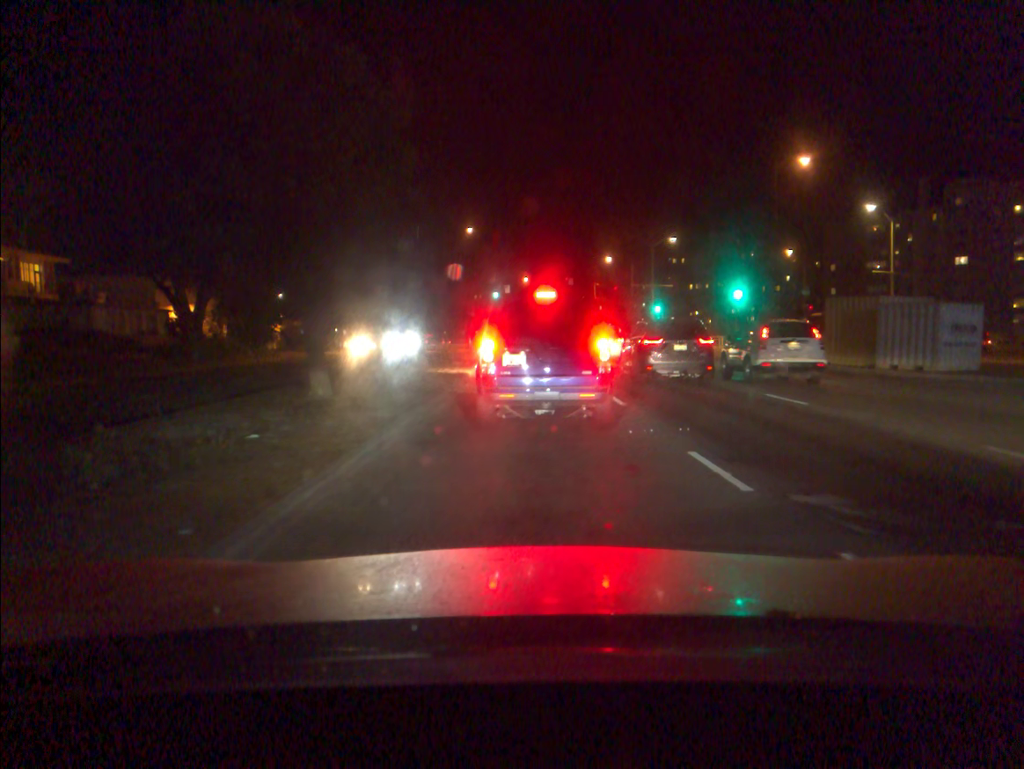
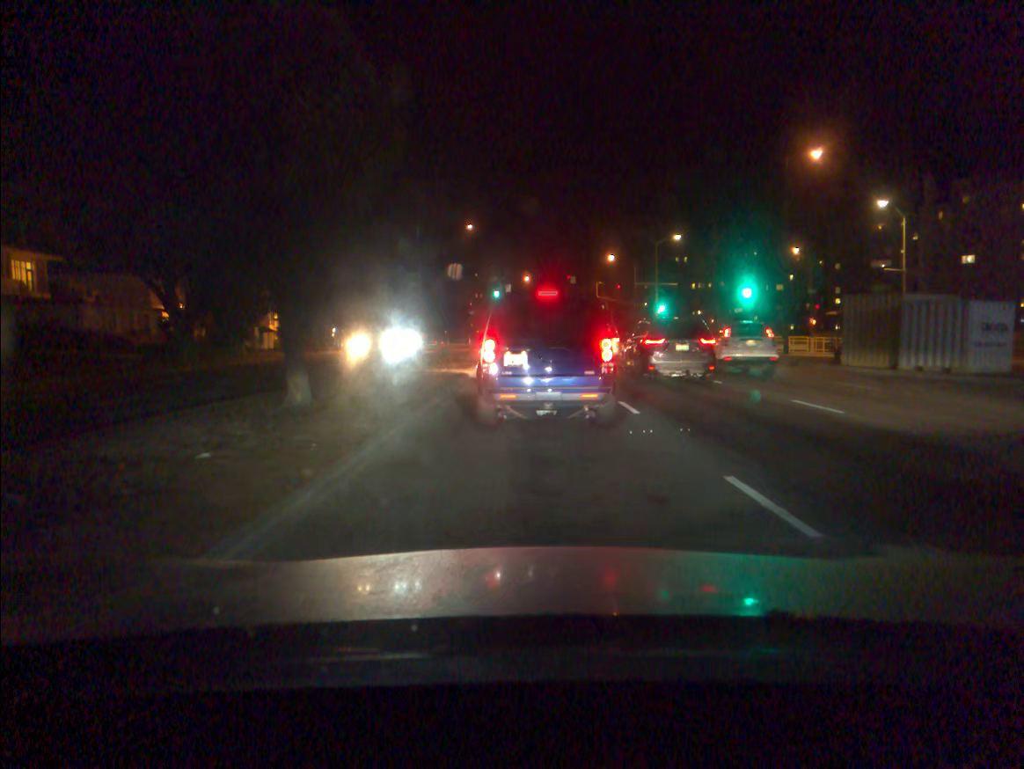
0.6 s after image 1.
(0.0, +1.6) m; -1°
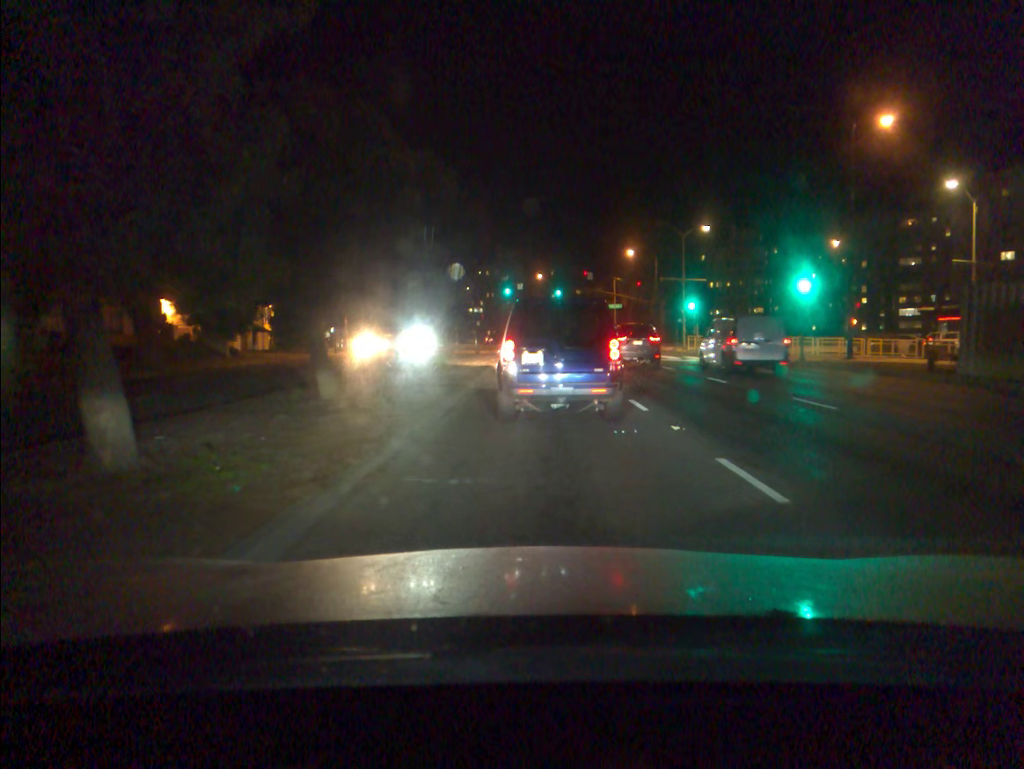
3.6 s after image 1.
(-0.1, +6.9) m; -1°
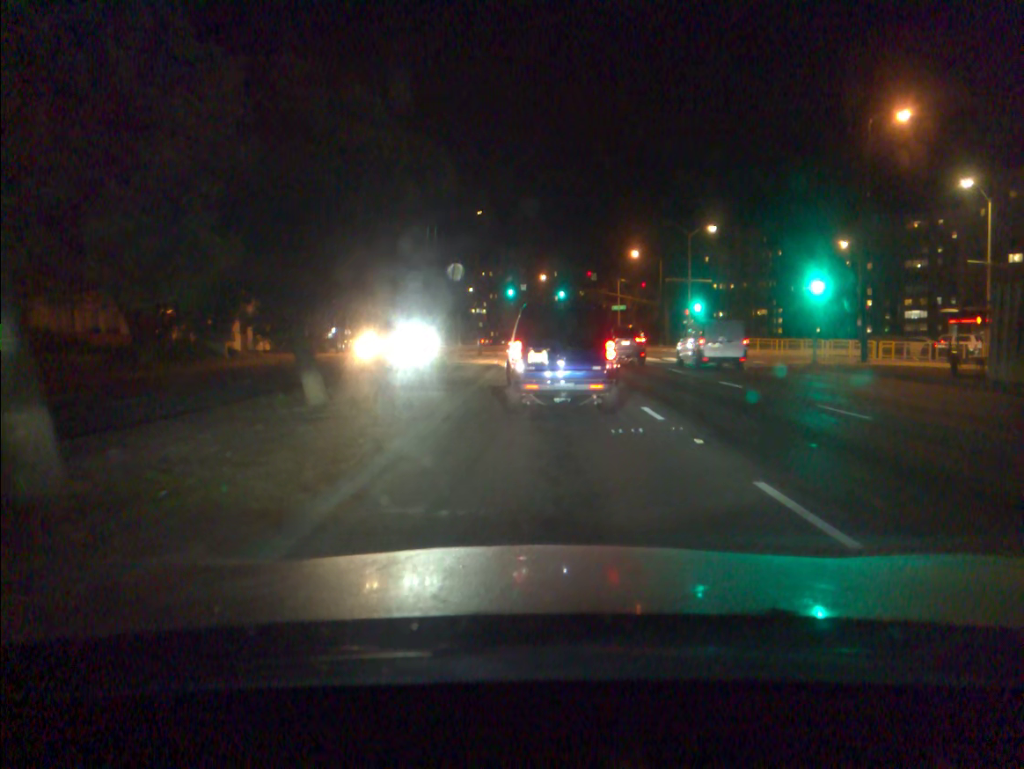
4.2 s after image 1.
(0.0, +1.2) m; 0°
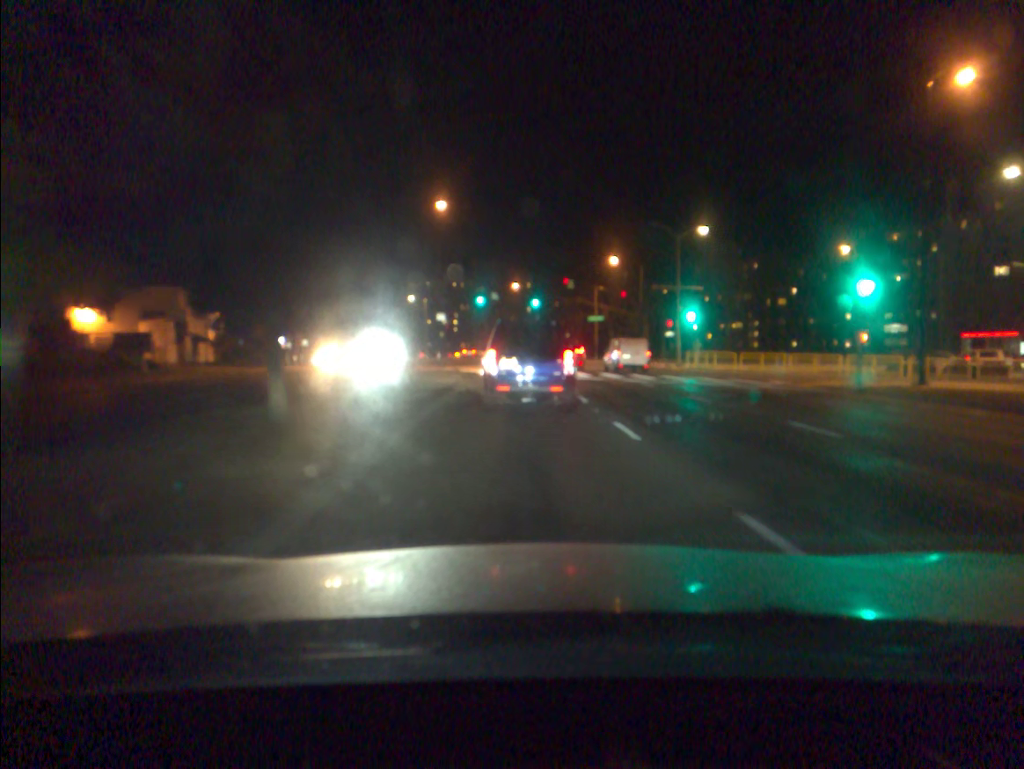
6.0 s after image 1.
(+0.3, +8.0) m; +3°
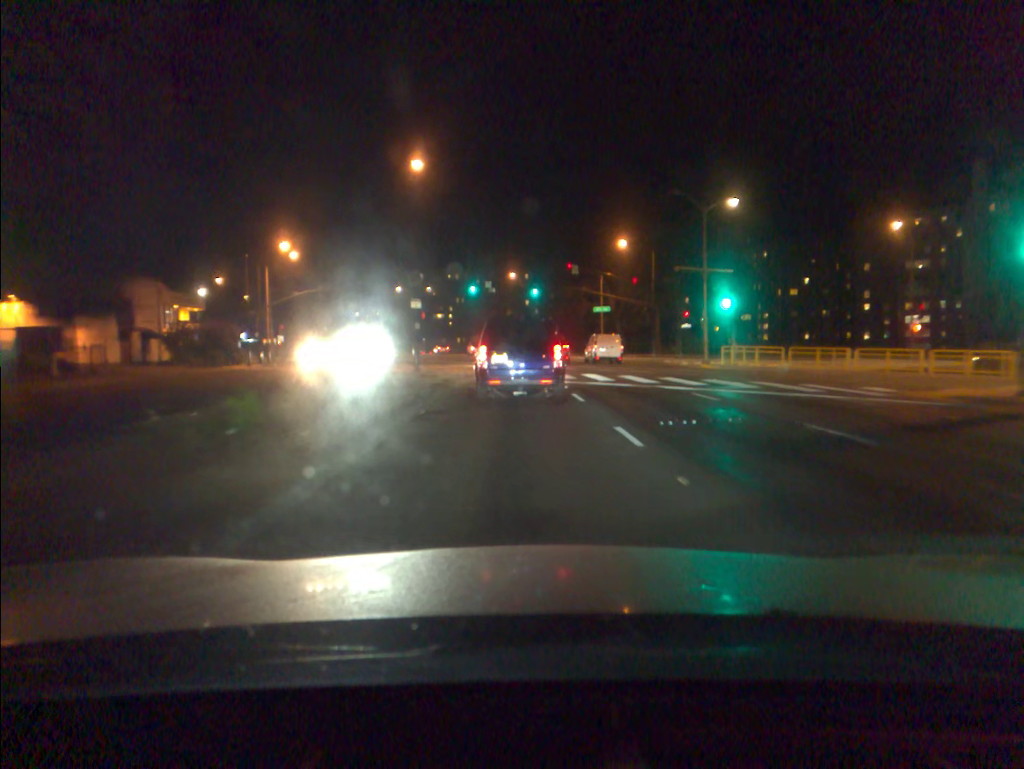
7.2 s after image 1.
(0.0, +8.9) m; 0°
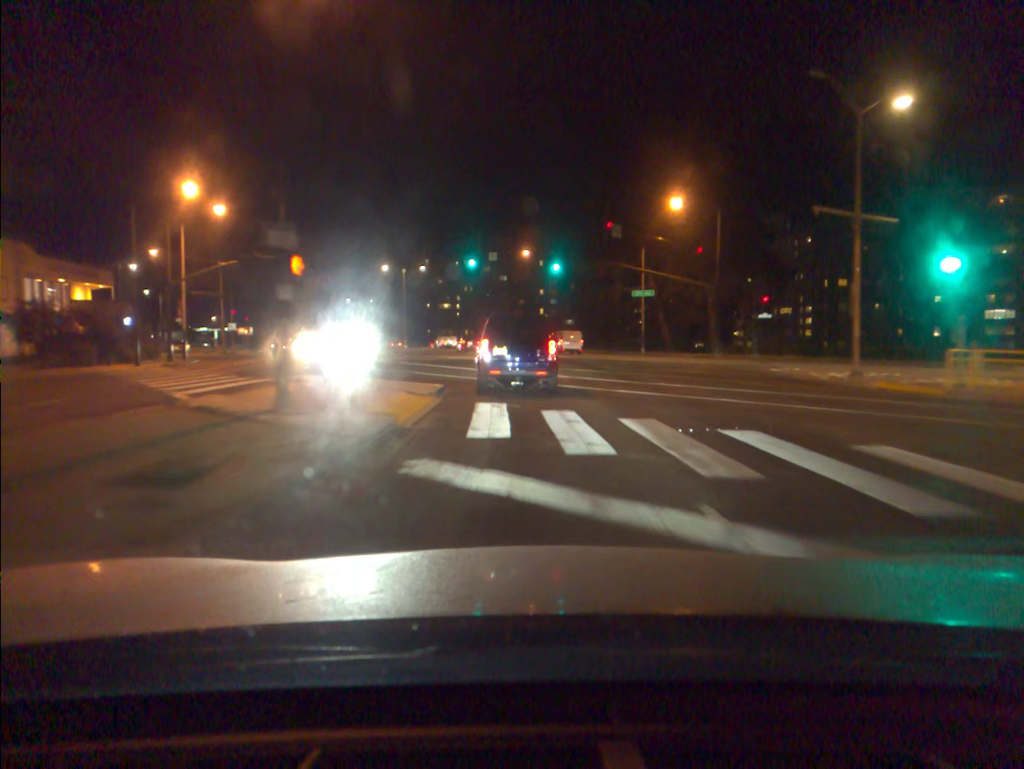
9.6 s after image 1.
(-0.3, +21.0) m; -1°
